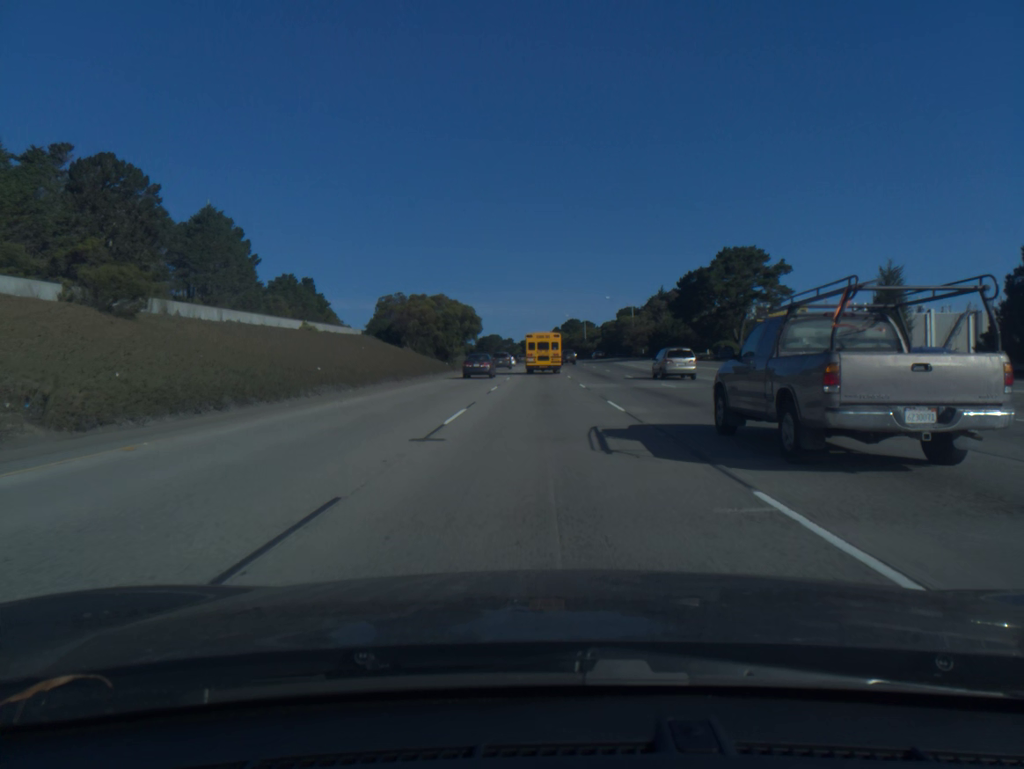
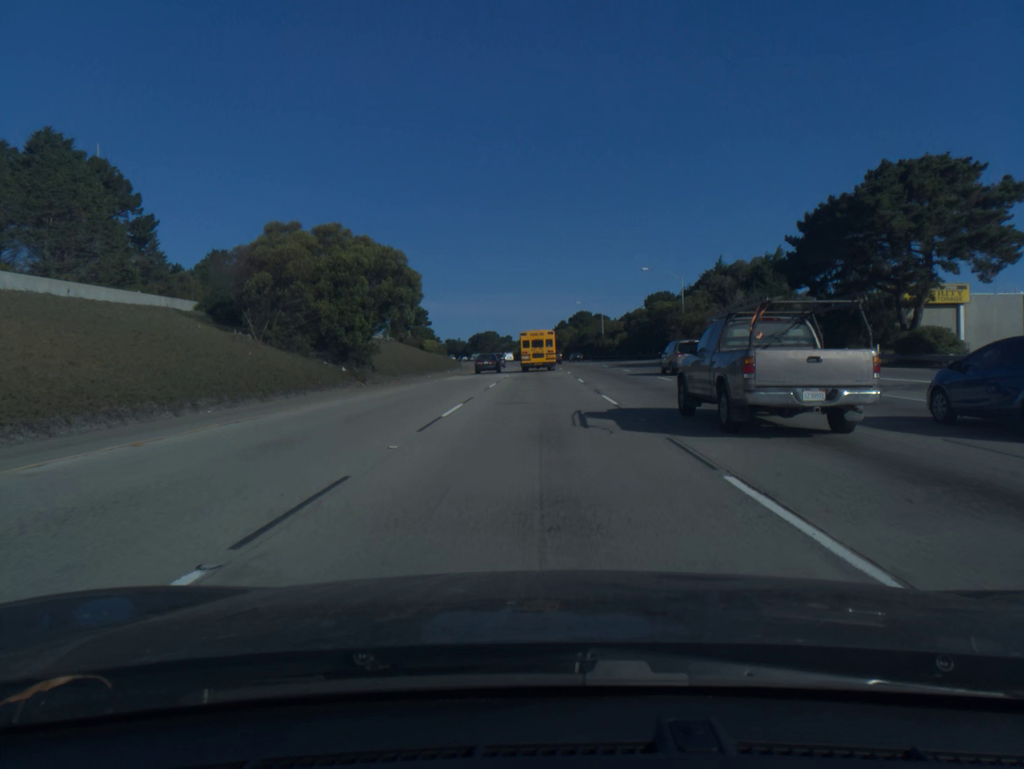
(0.0, +43.1) m; 0°
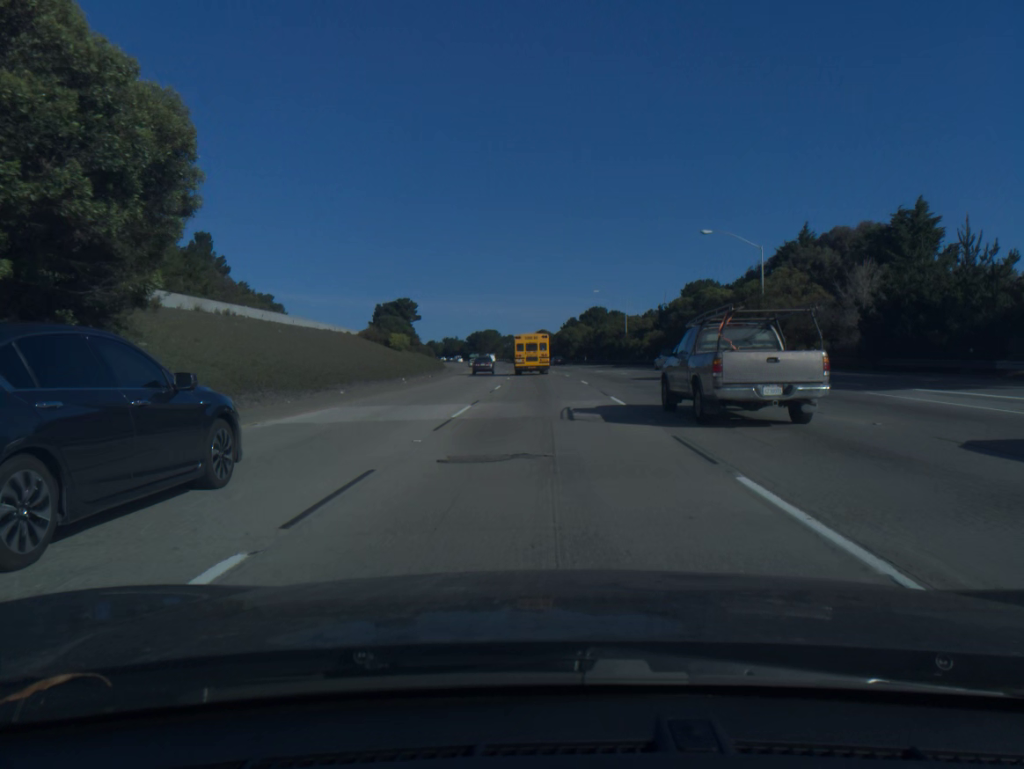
(-0.1, +28.8) m; 0°
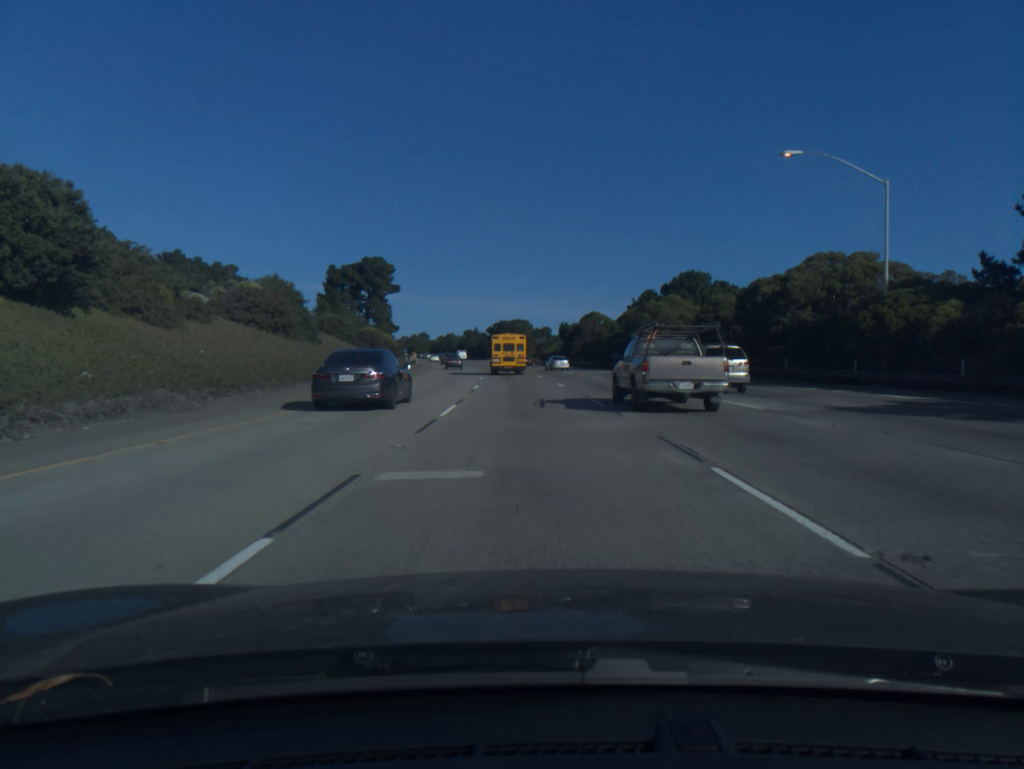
(-1.1, +72.7) m; -3°
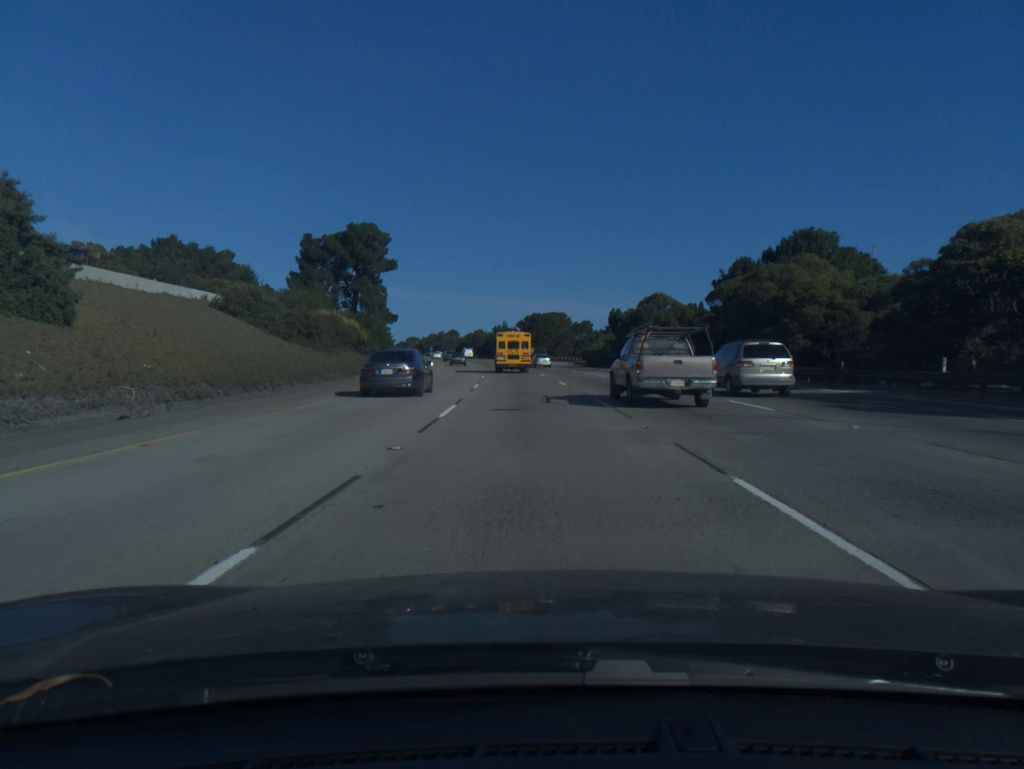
(-0.6, +29.7) m; -3°
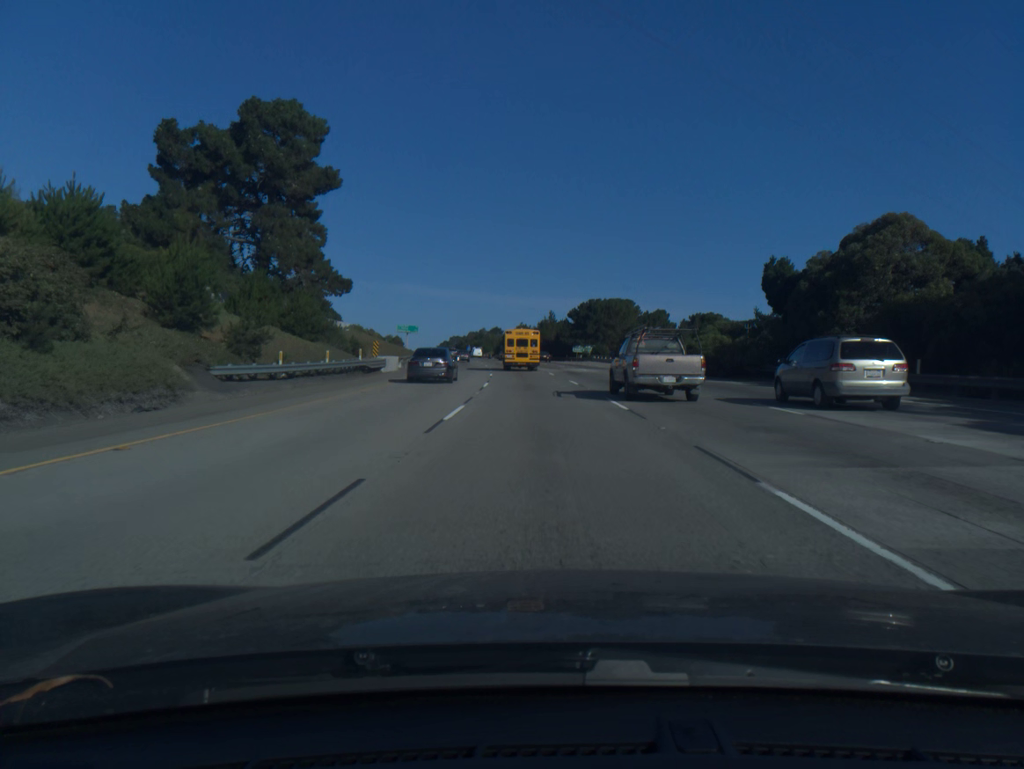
(-1.5, +44.8) m; -4°
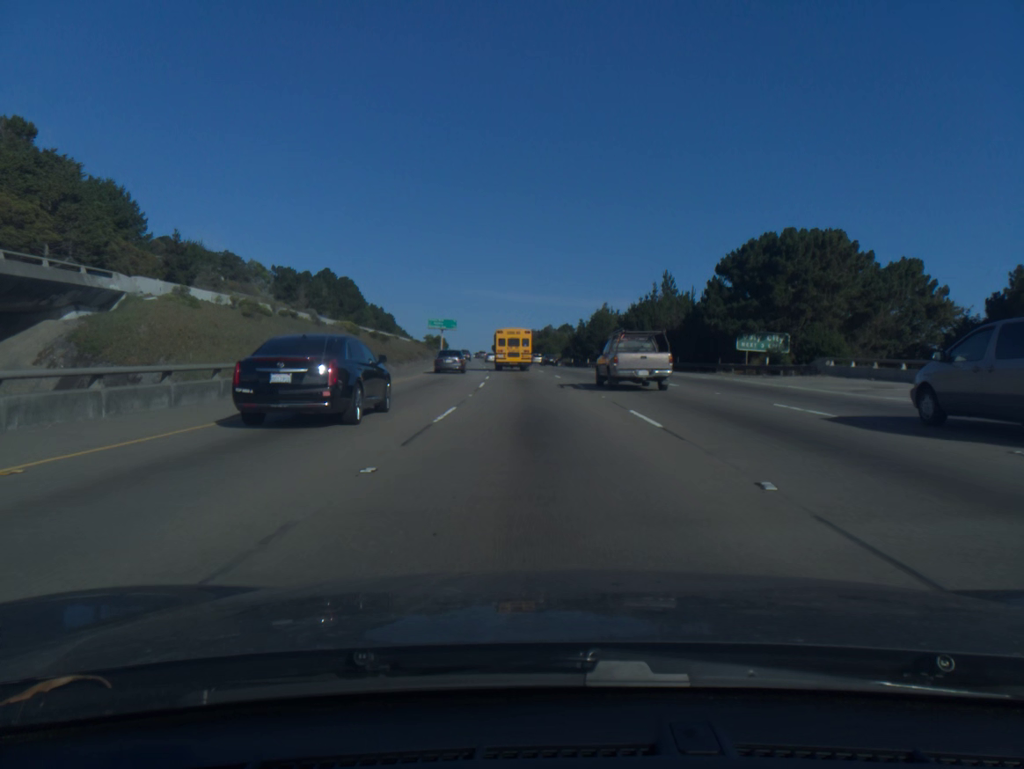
(-3.1, +74.0) m; -5°
